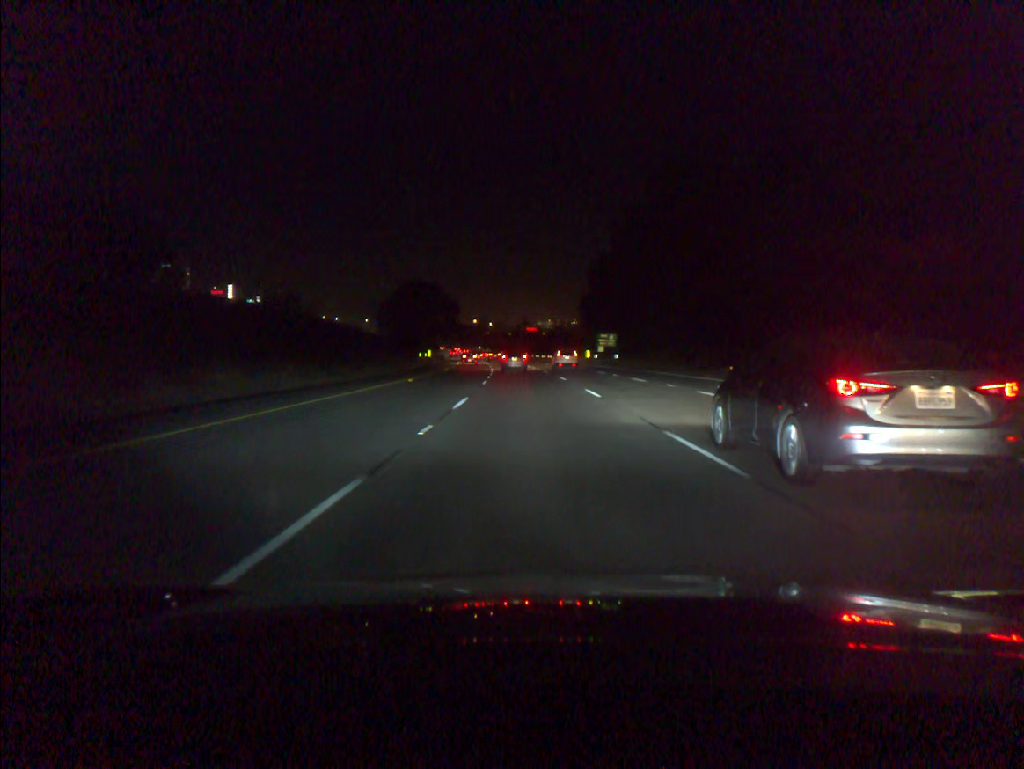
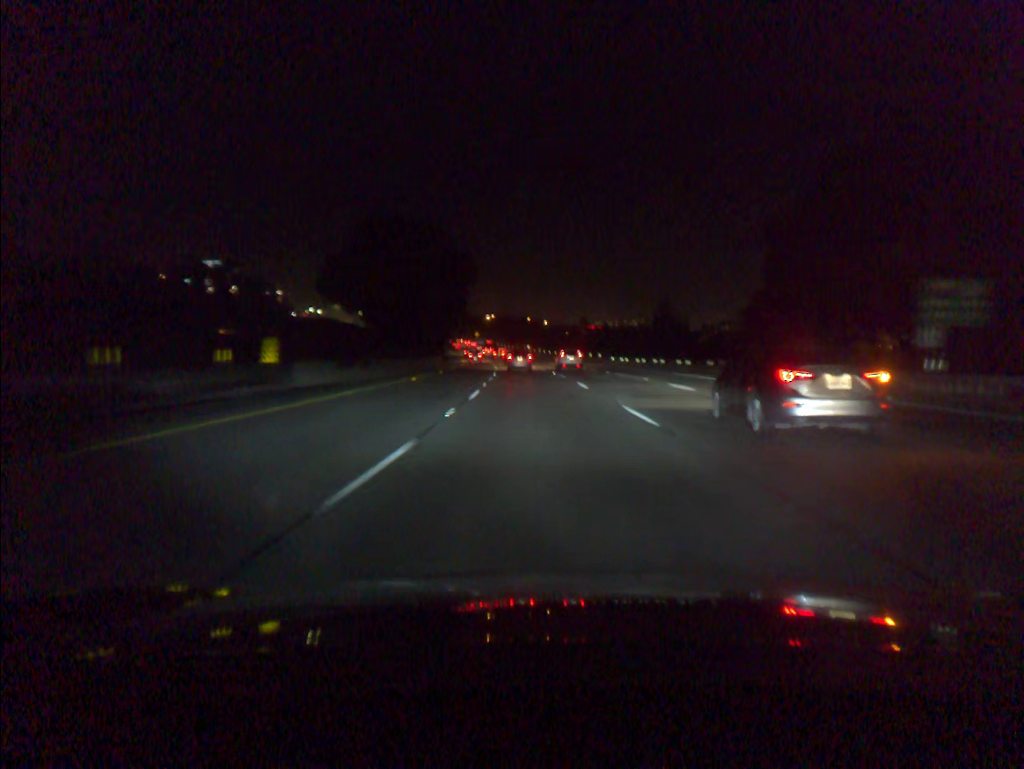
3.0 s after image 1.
(-2.9, +81.8) m; -4°
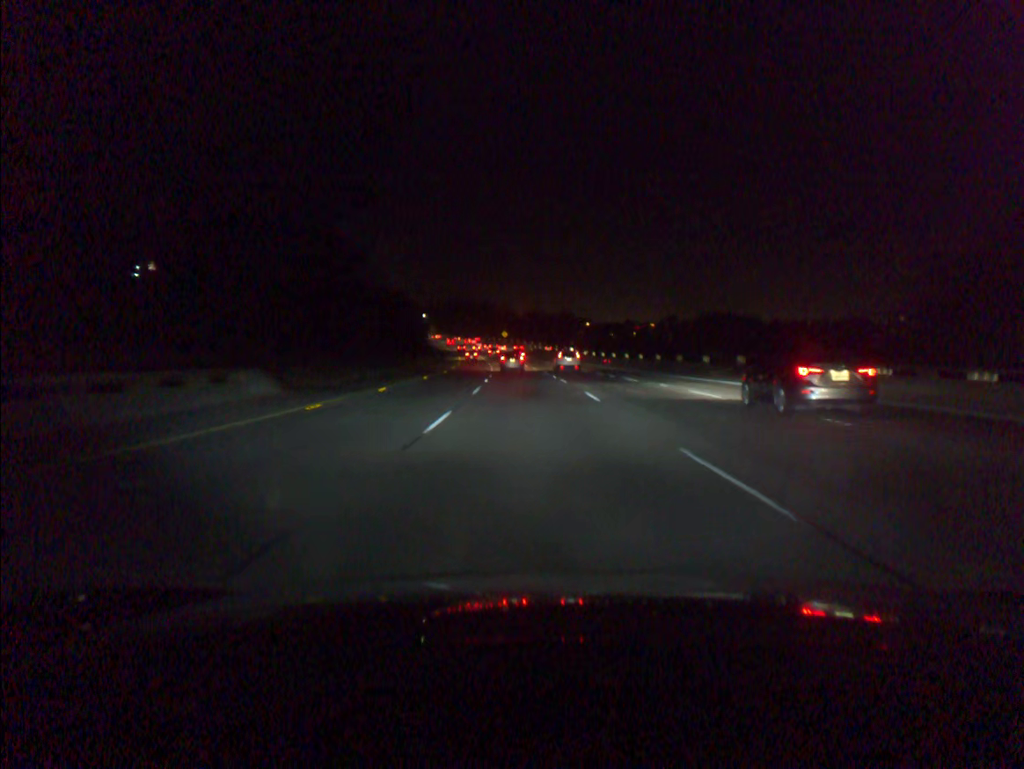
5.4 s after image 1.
(-1.5, +65.9) m; -3°
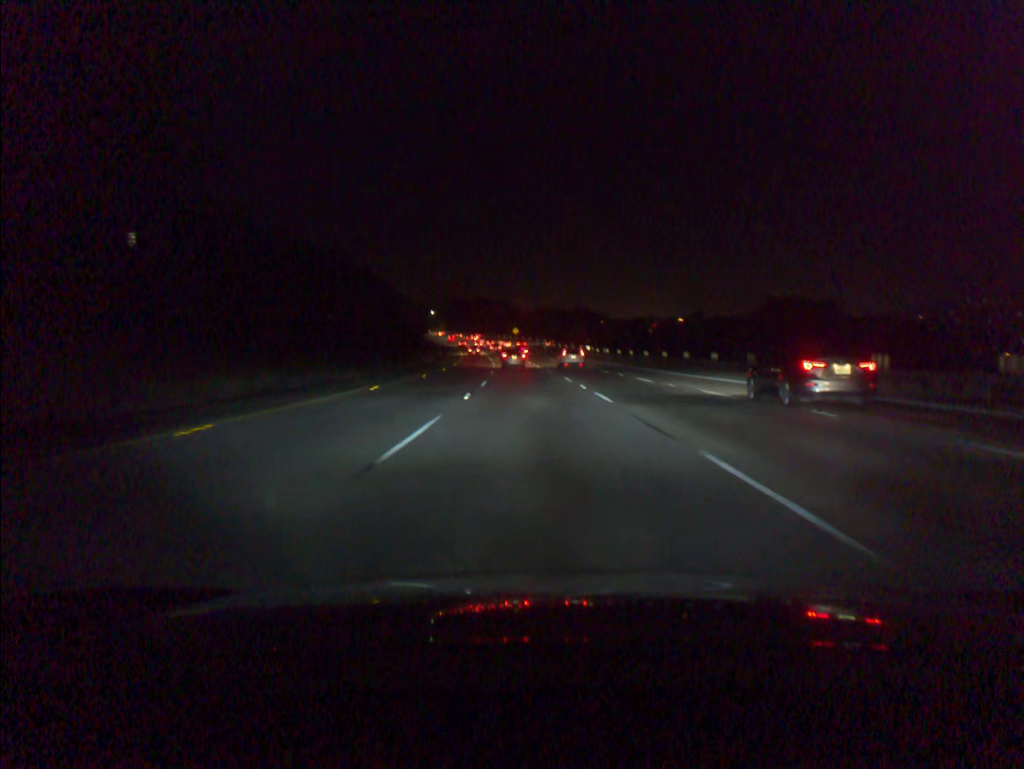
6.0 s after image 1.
(-0.1, +16.6) m; -1°
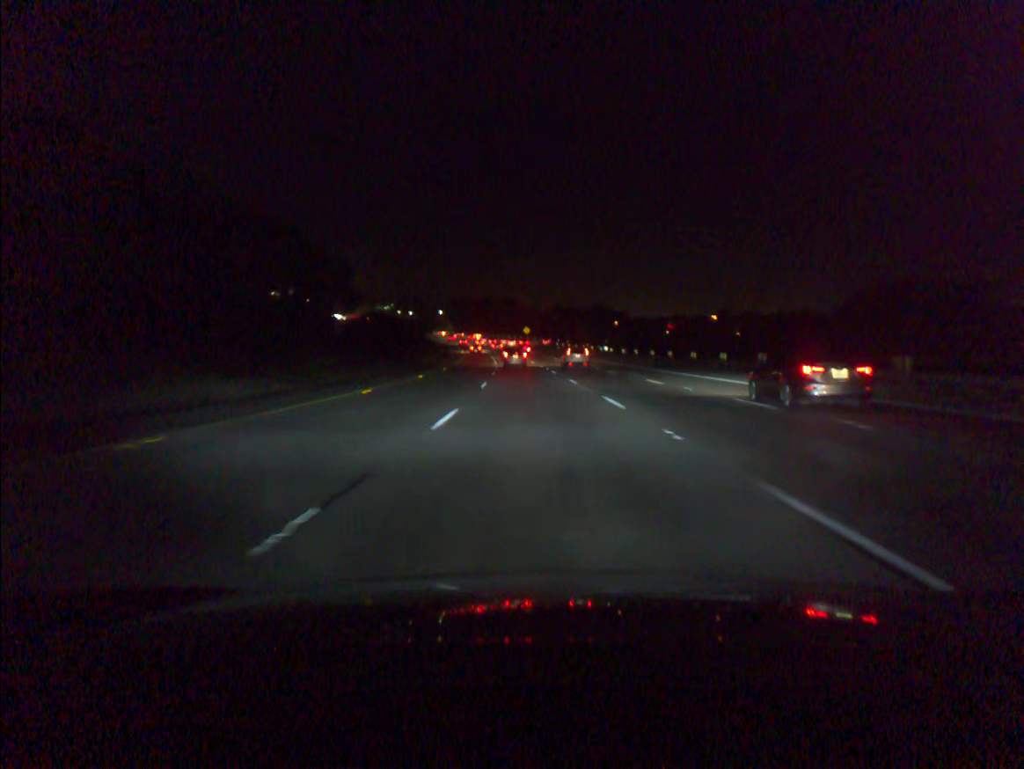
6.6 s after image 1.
(-0.1, +16.6) m; -1°
